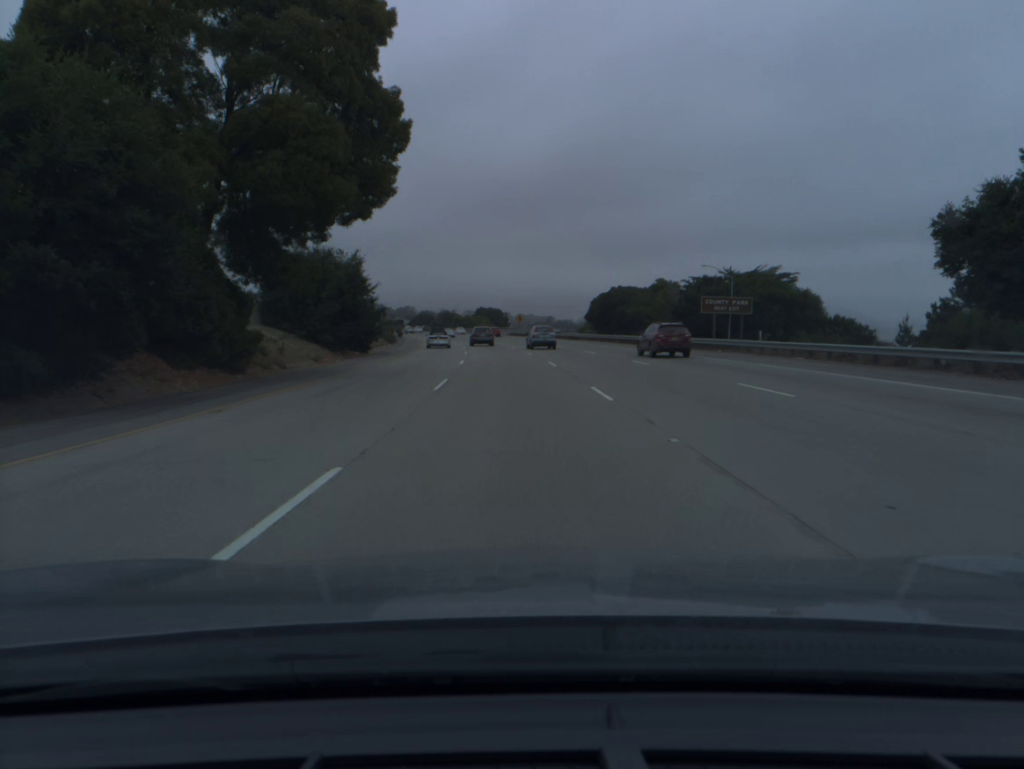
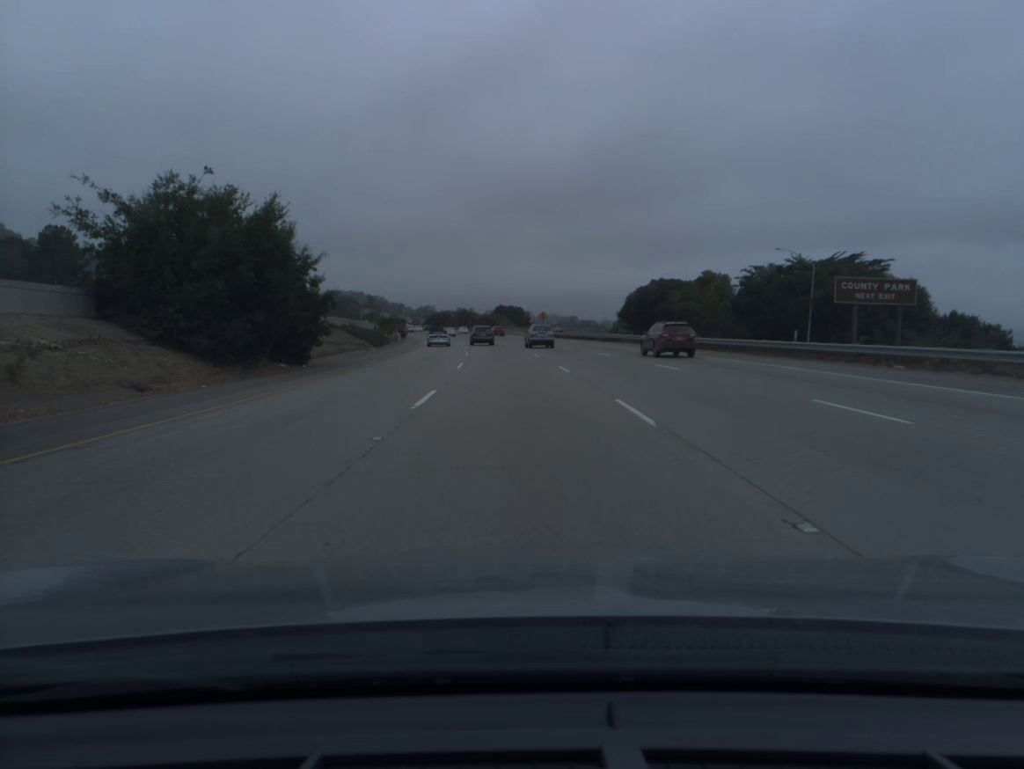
(-0.3, +19.1) m; -2°
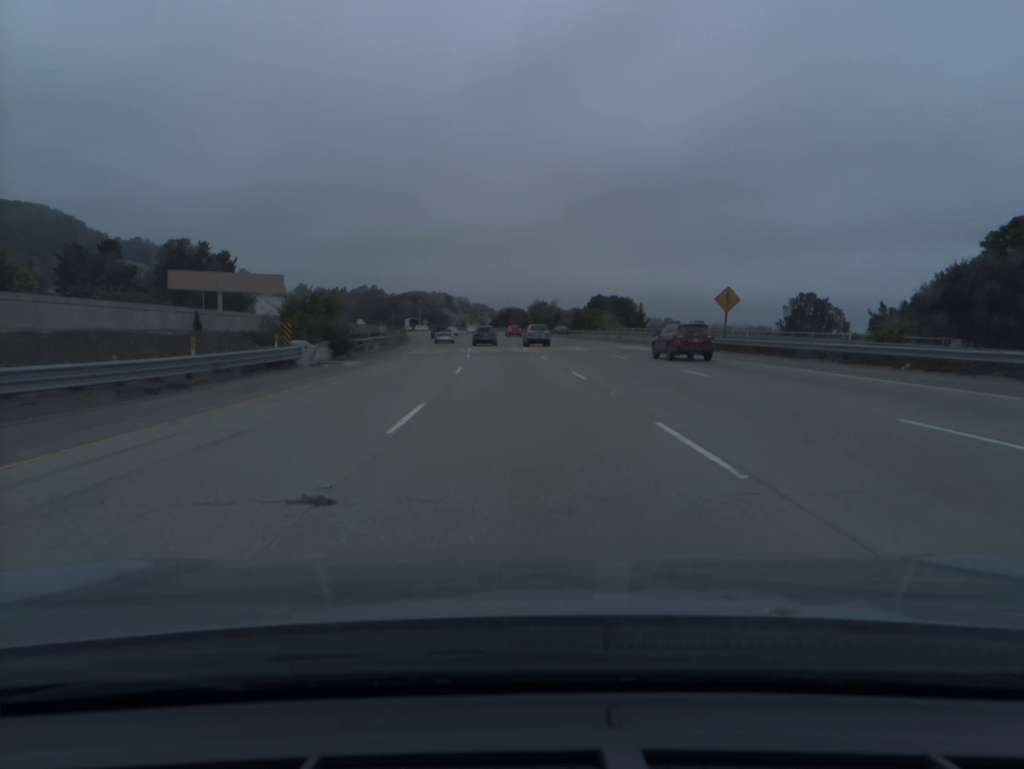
(-4.1, +76.1) m; -6°
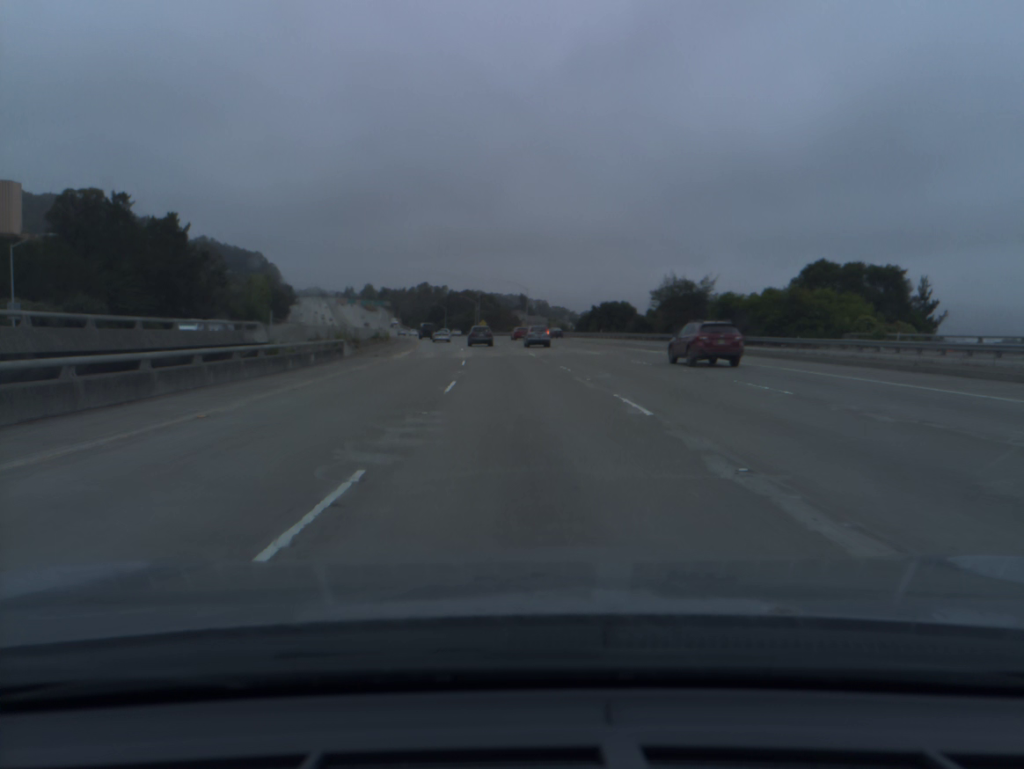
(-3.9, +75.8) m; -6°
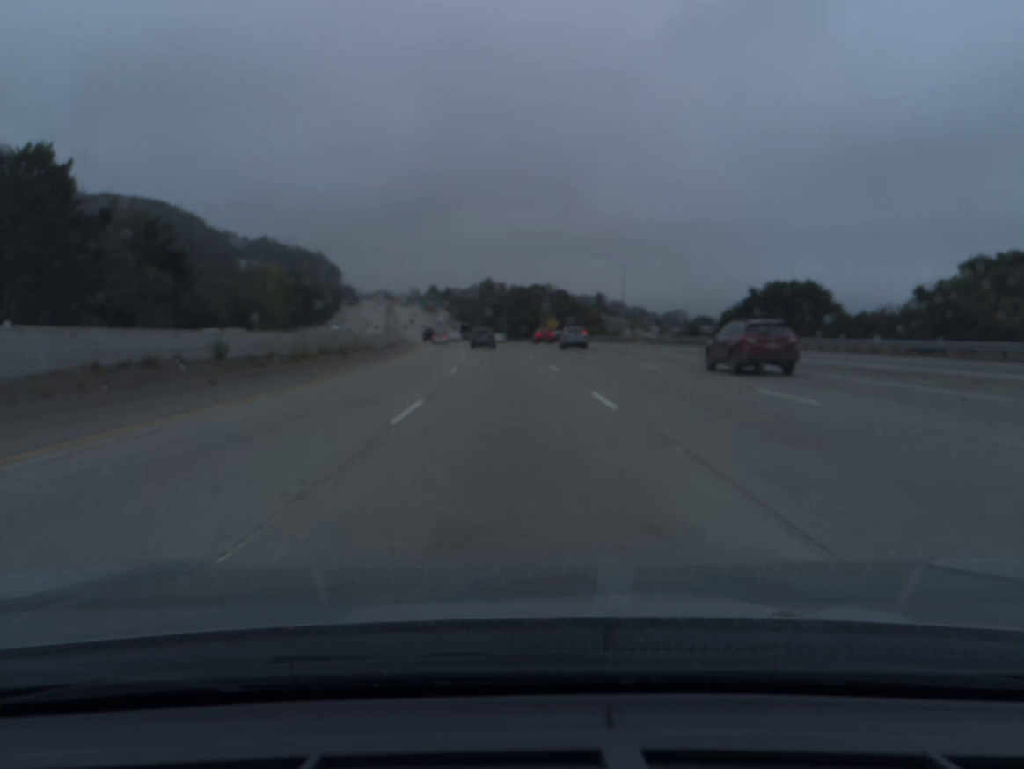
(-2.2, +56.7) m; -5°
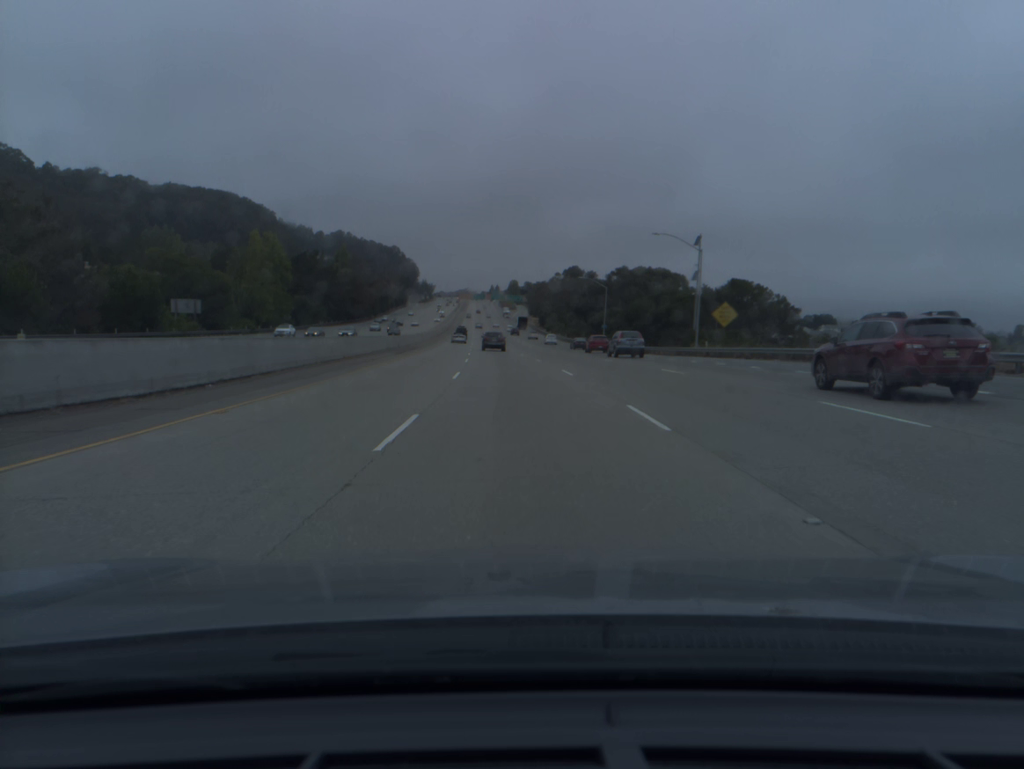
(-4.2, +75.9) m; -6°
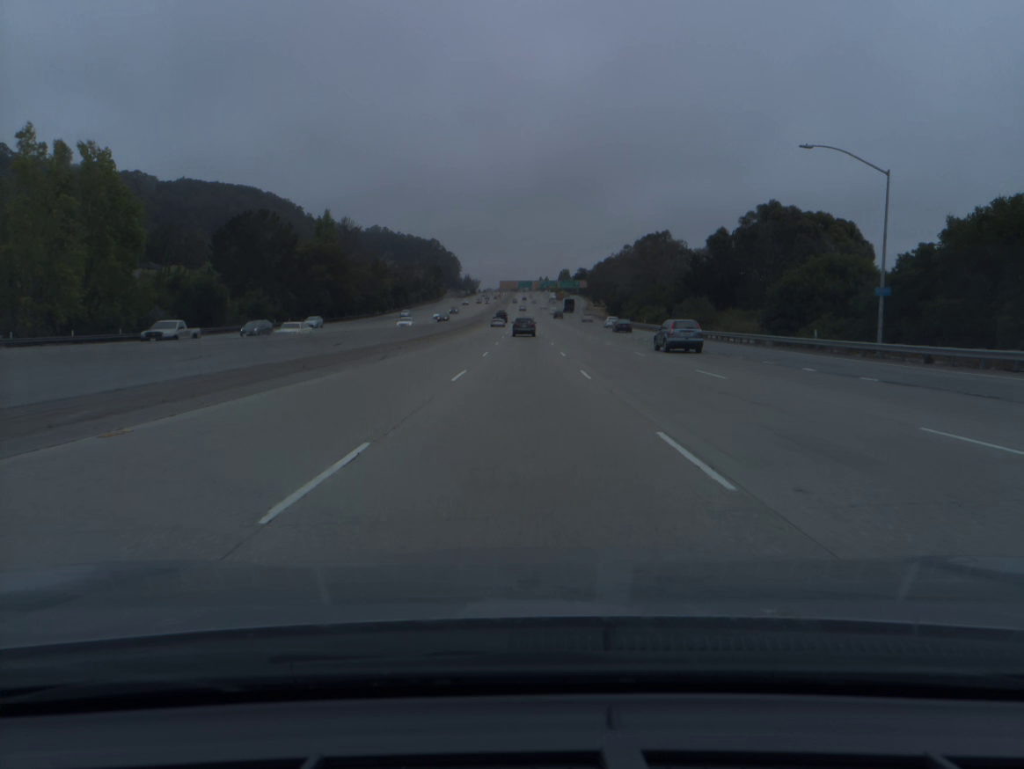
(-2.9, +76.8) m; -4°
